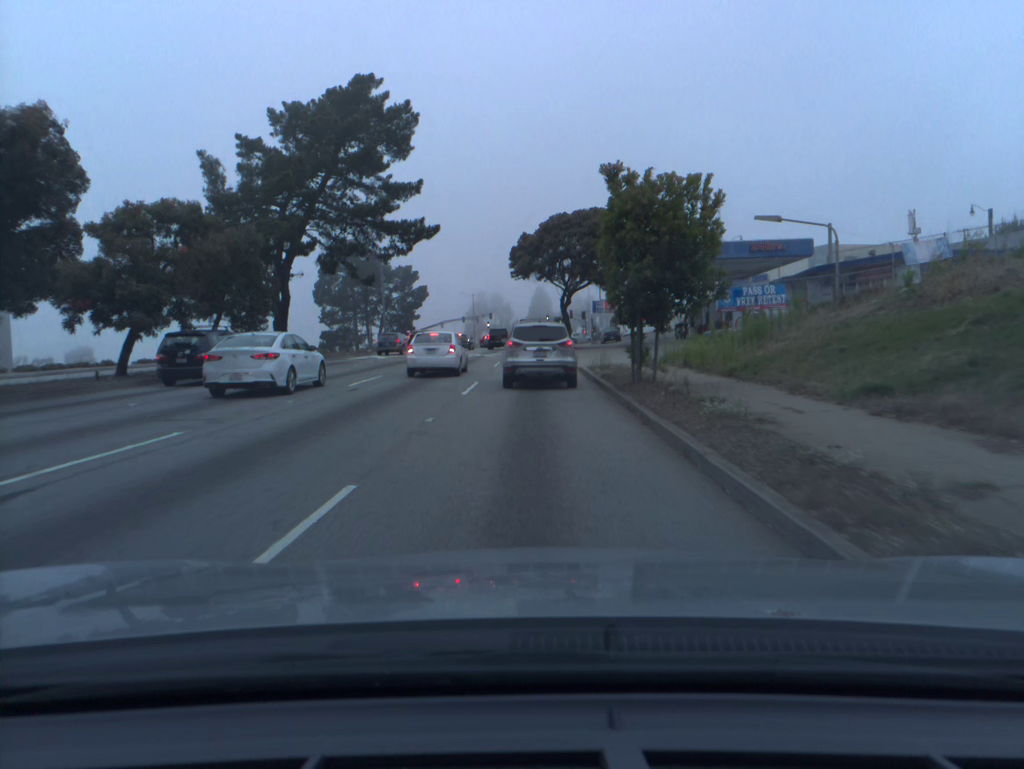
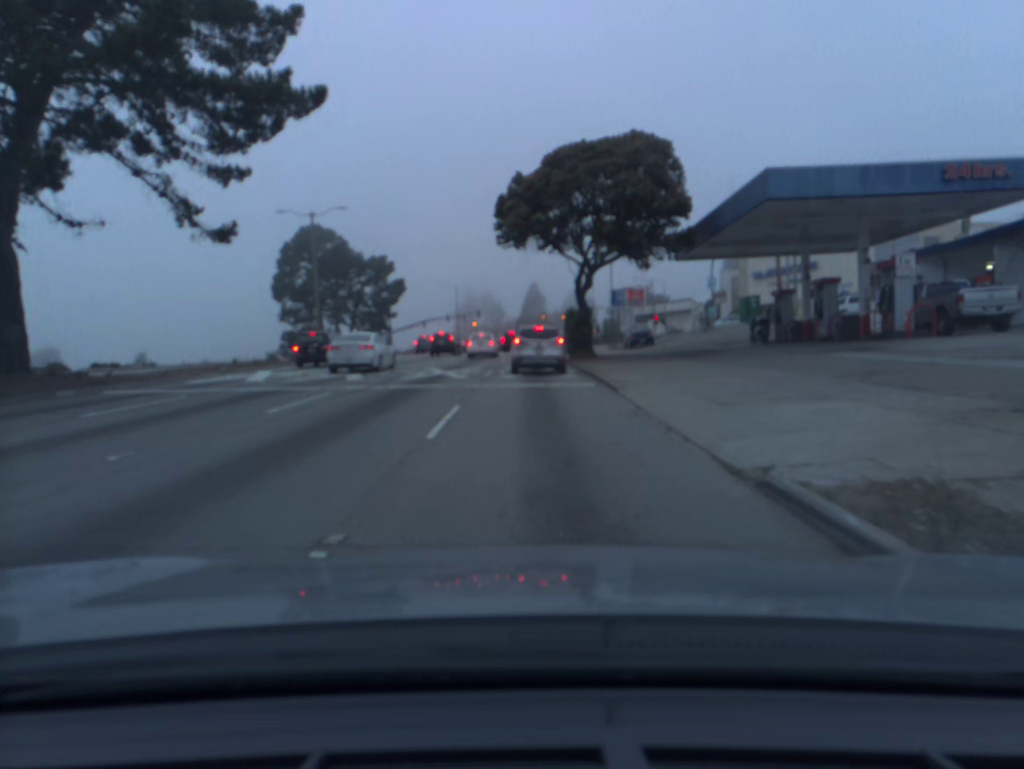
(-0.1, +22.1) m; +1°
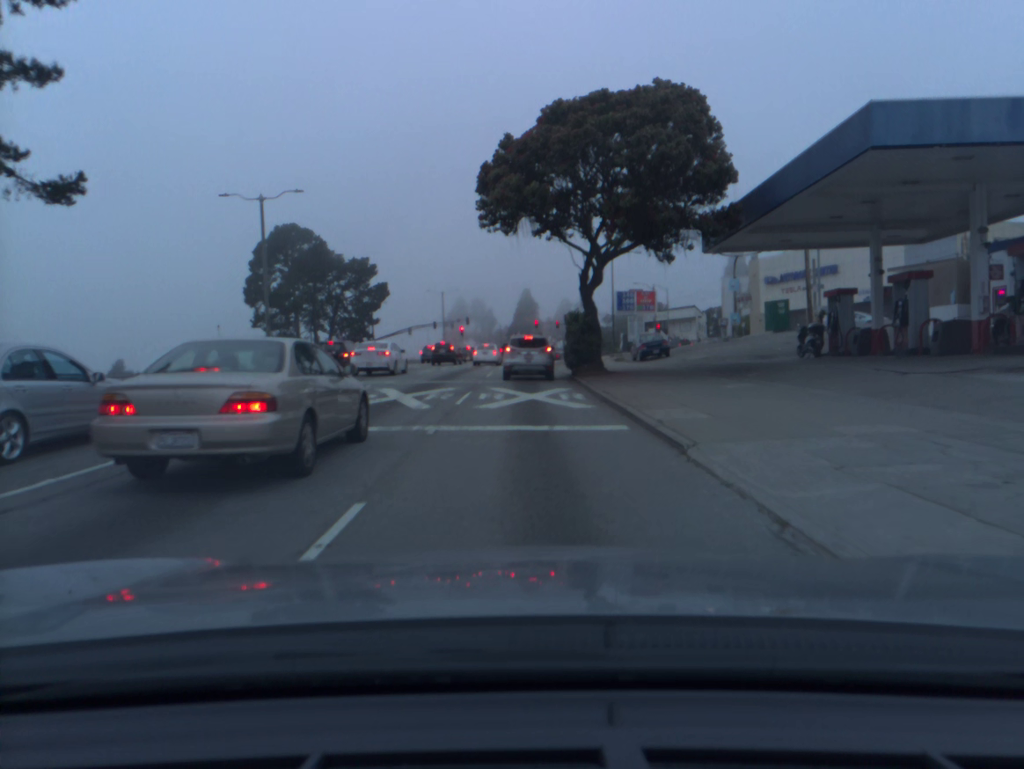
(0.0, +7.8) m; 0°
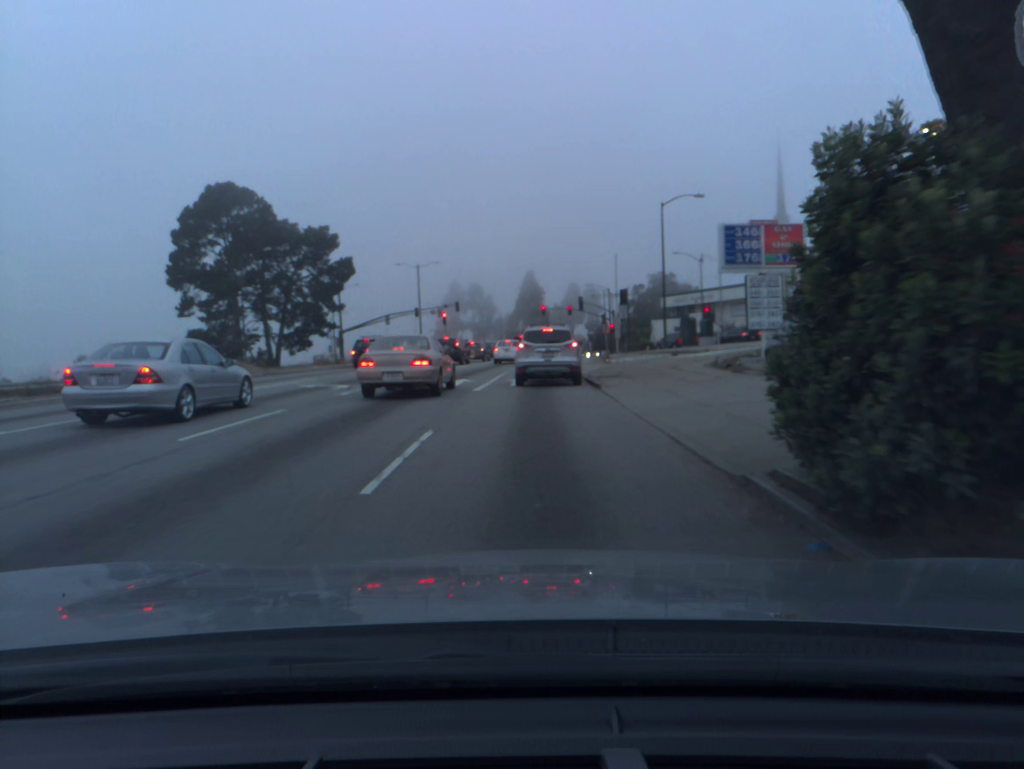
(0.0, +24.5) m; 0°
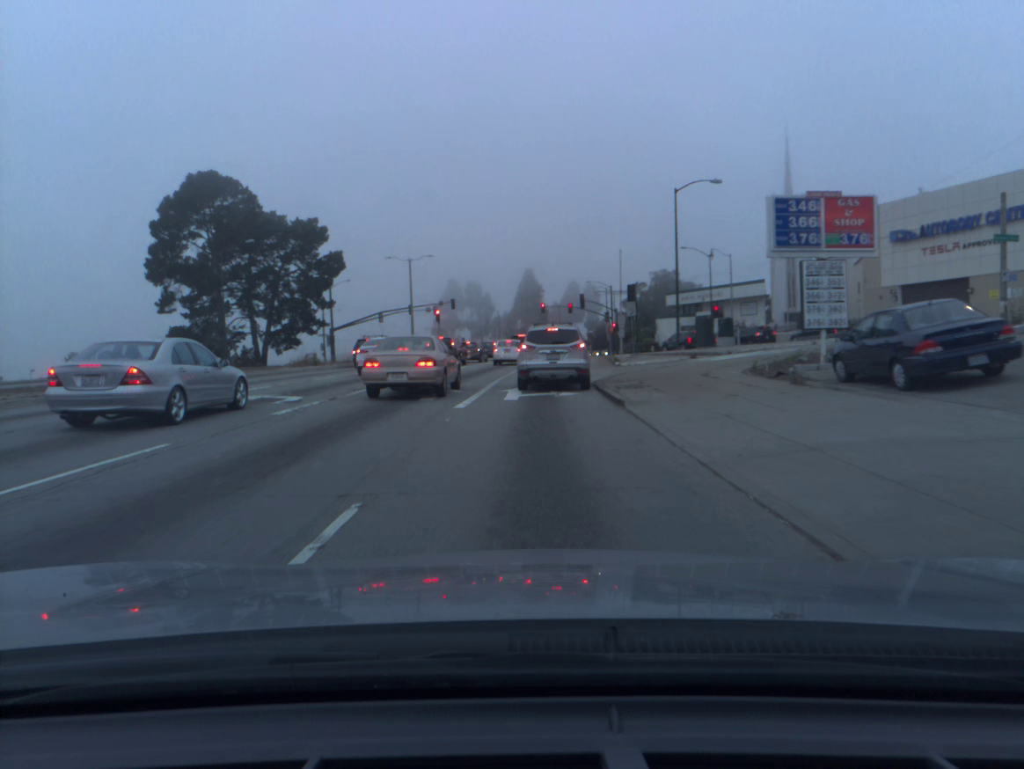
(0.0, +5.0) m; 0°
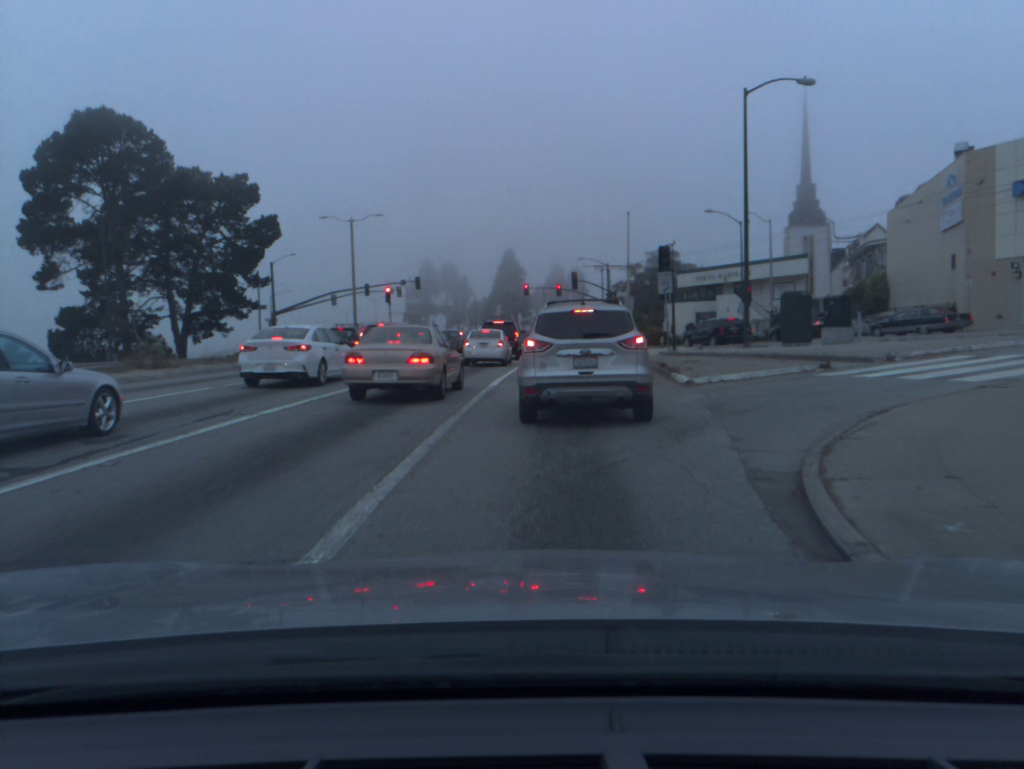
(+0.1, +17.5) m; +2°
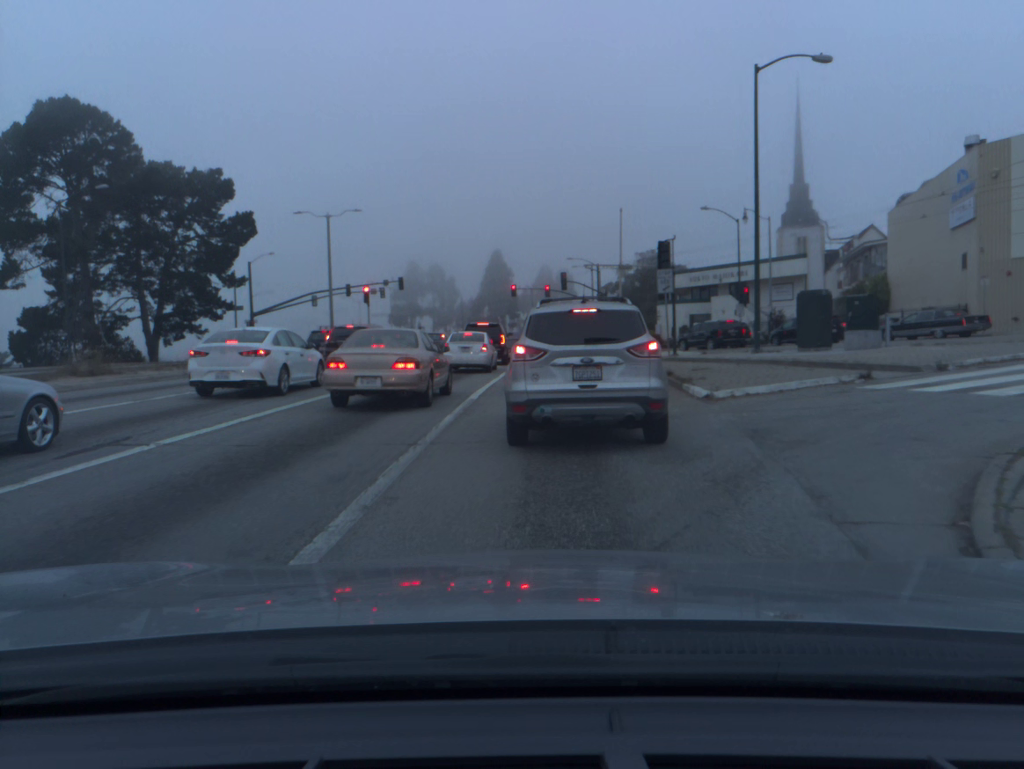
(0.0, +3.1) m; 0°
